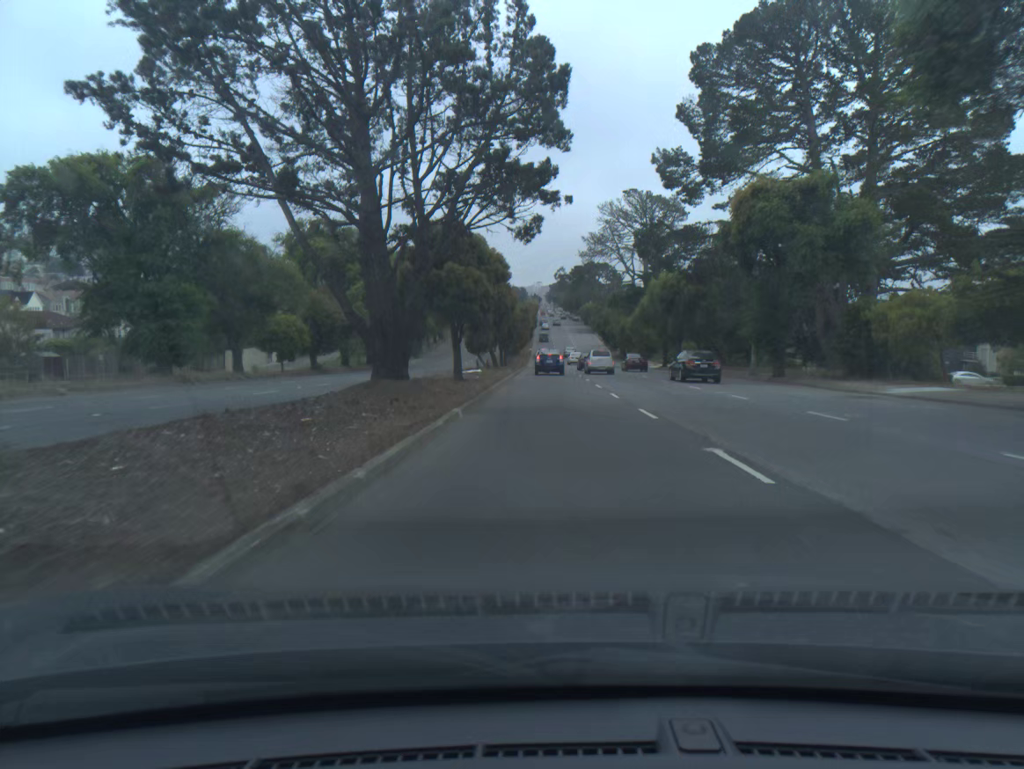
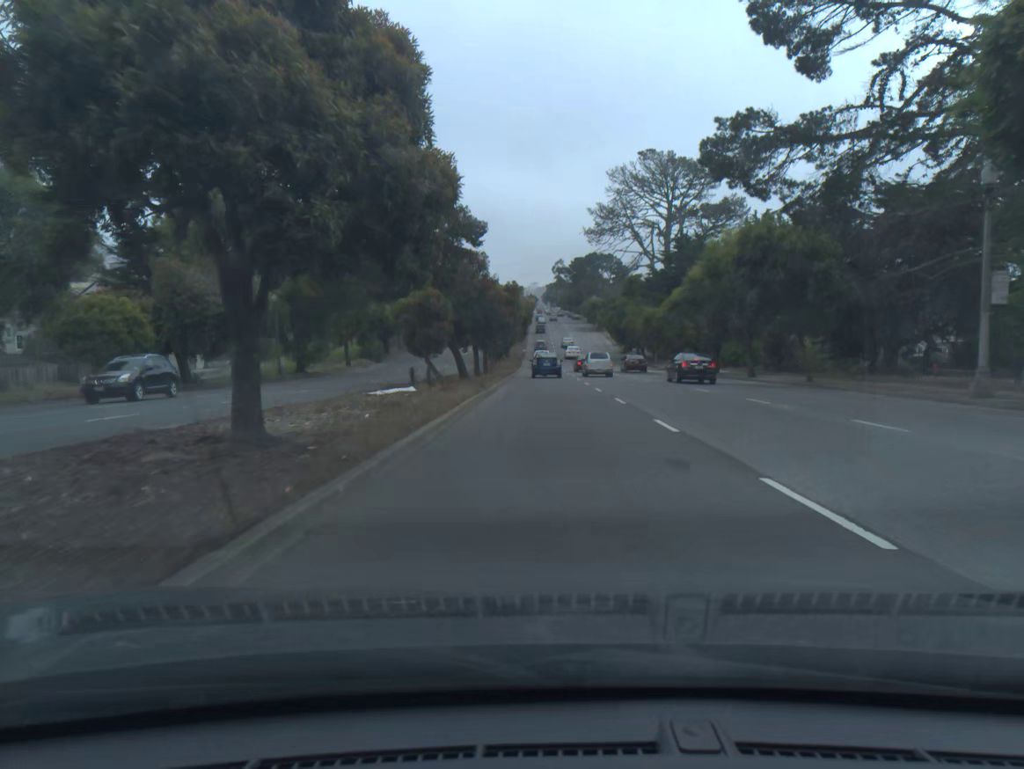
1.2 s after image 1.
(+0.1, +24.1) m; 0°
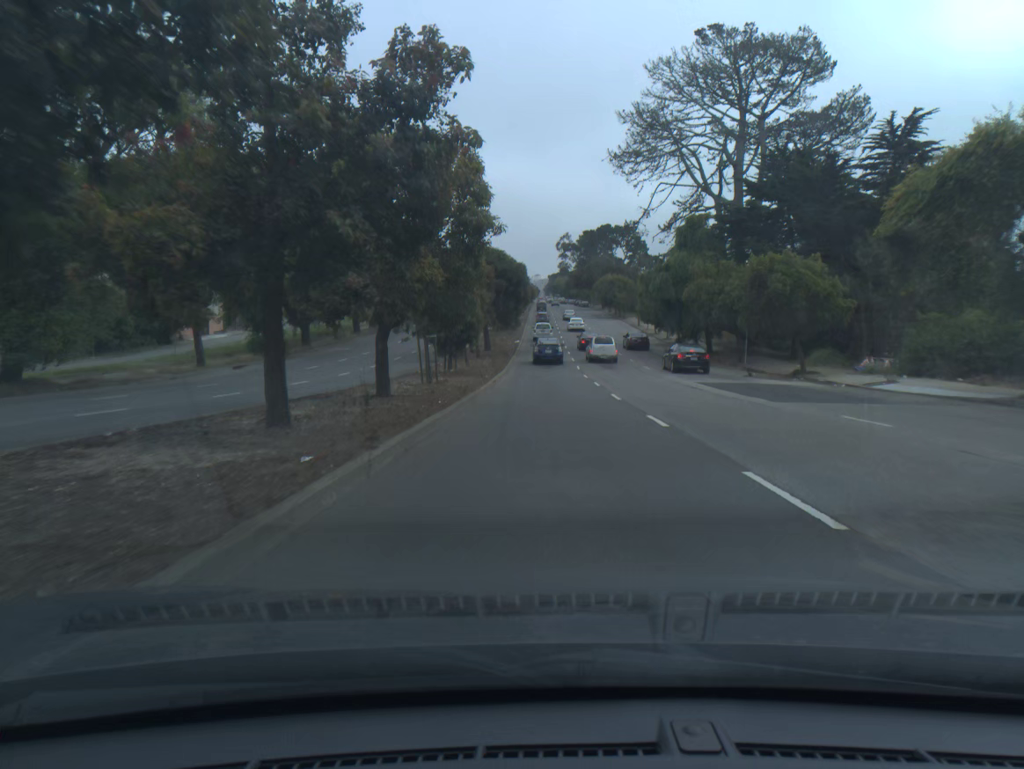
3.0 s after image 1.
(0.0, +35.9) m; 0°
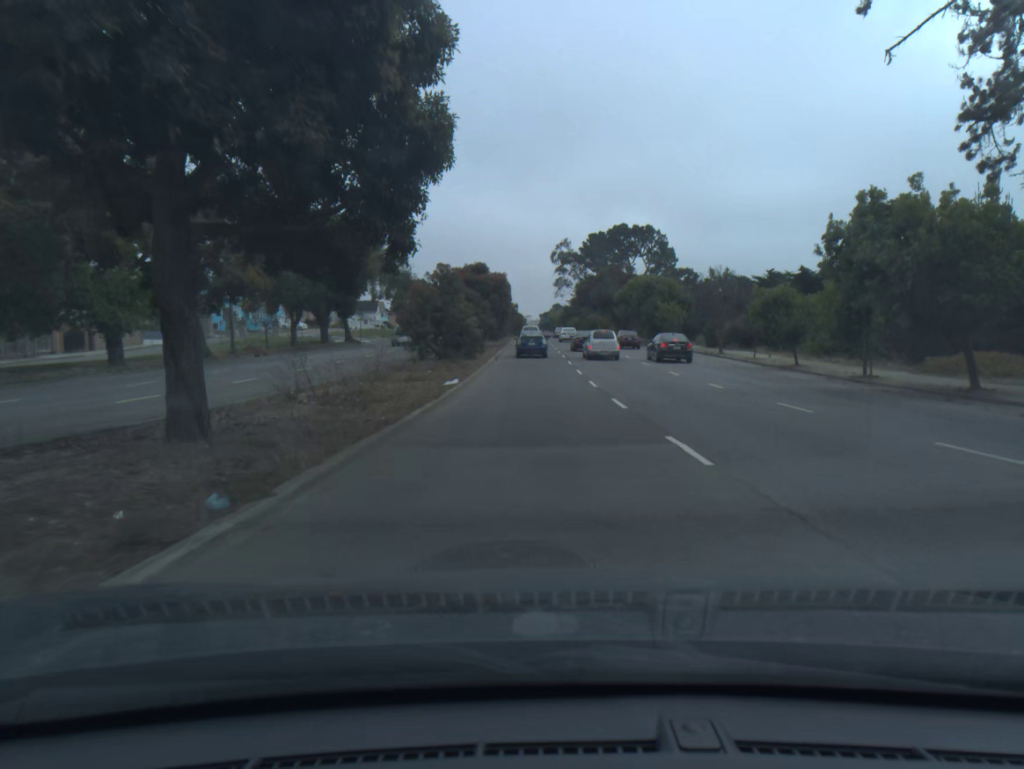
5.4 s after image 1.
(+0.1, +47.8) m; 0°
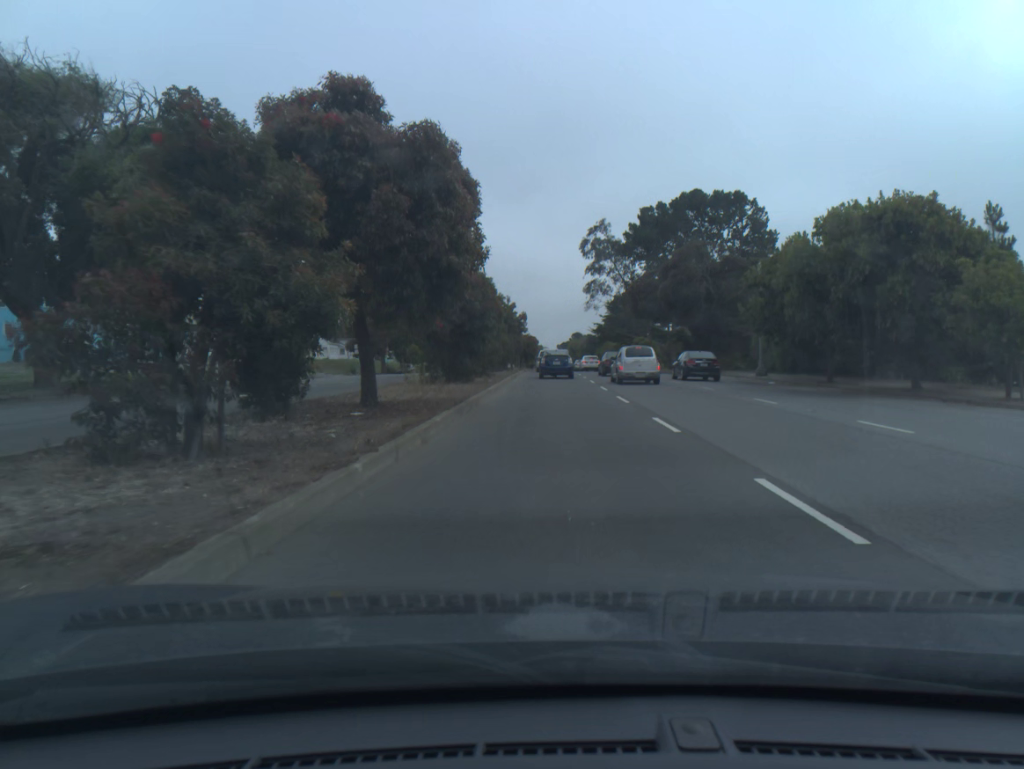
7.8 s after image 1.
(-0.6, +46.1) m; -1°
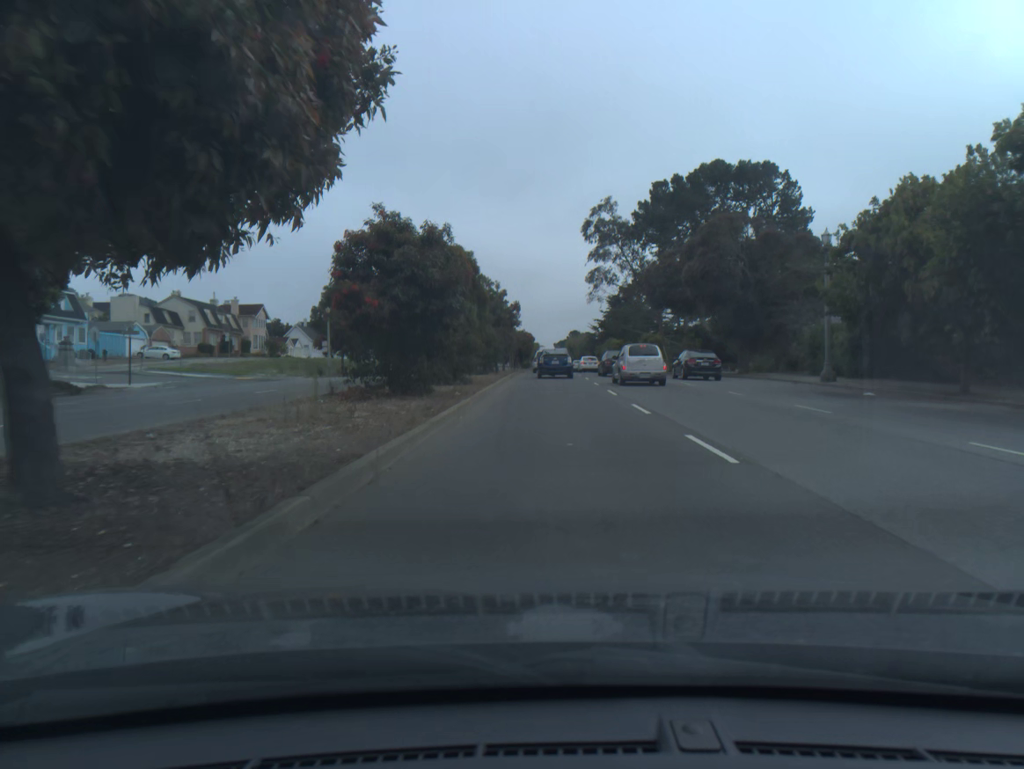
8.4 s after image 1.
(0.0, +11.0) m; 0°
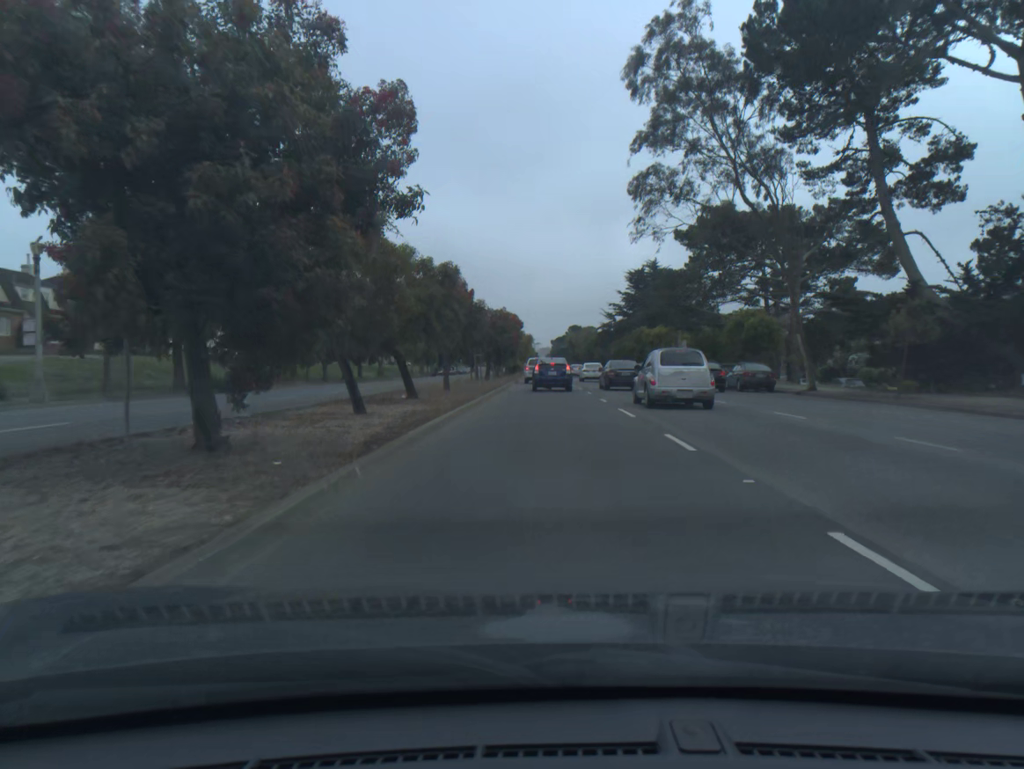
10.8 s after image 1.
(+0.3, +41.7) m; 0°
